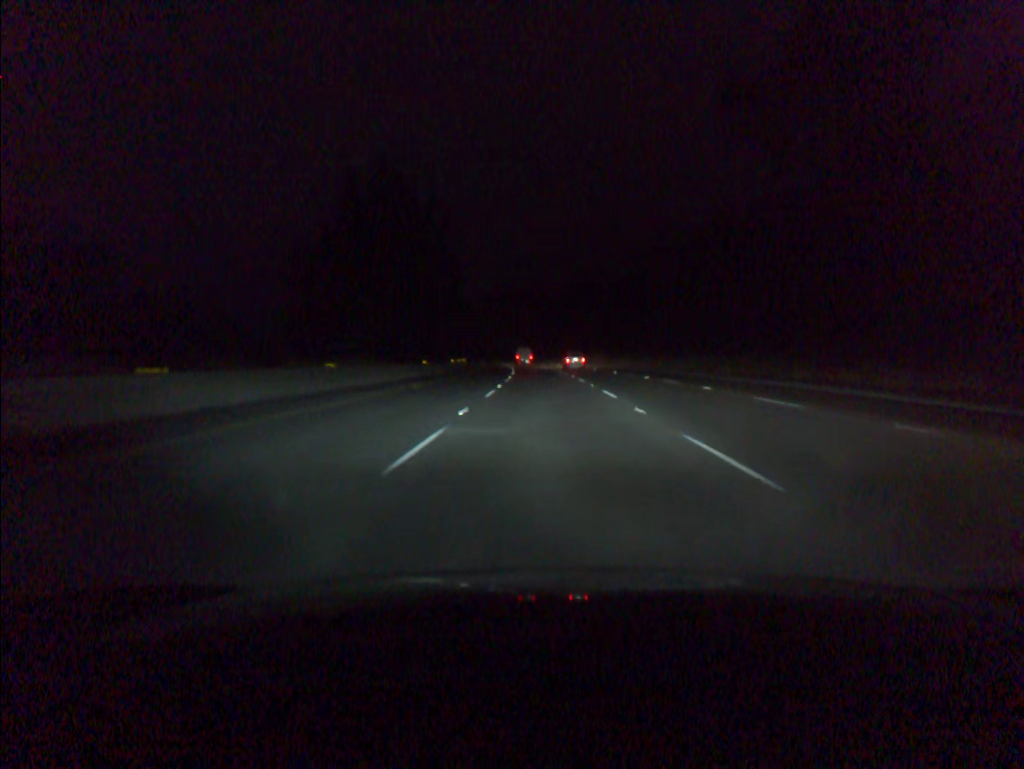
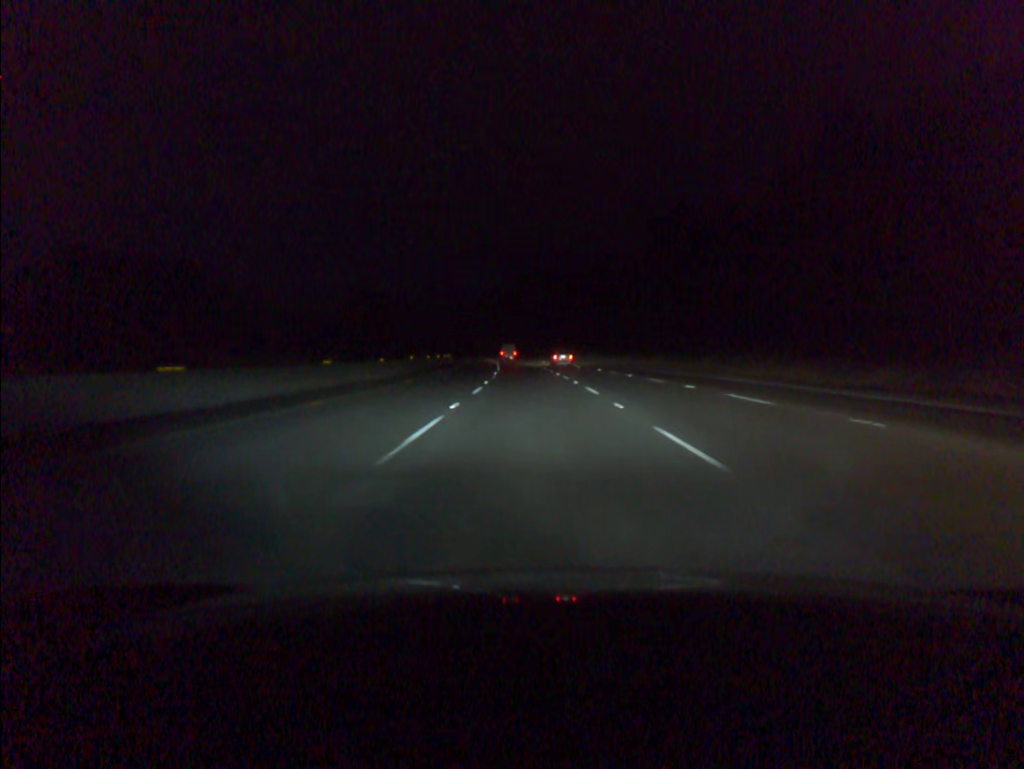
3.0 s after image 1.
(-1.1, +86.4) m; -2°
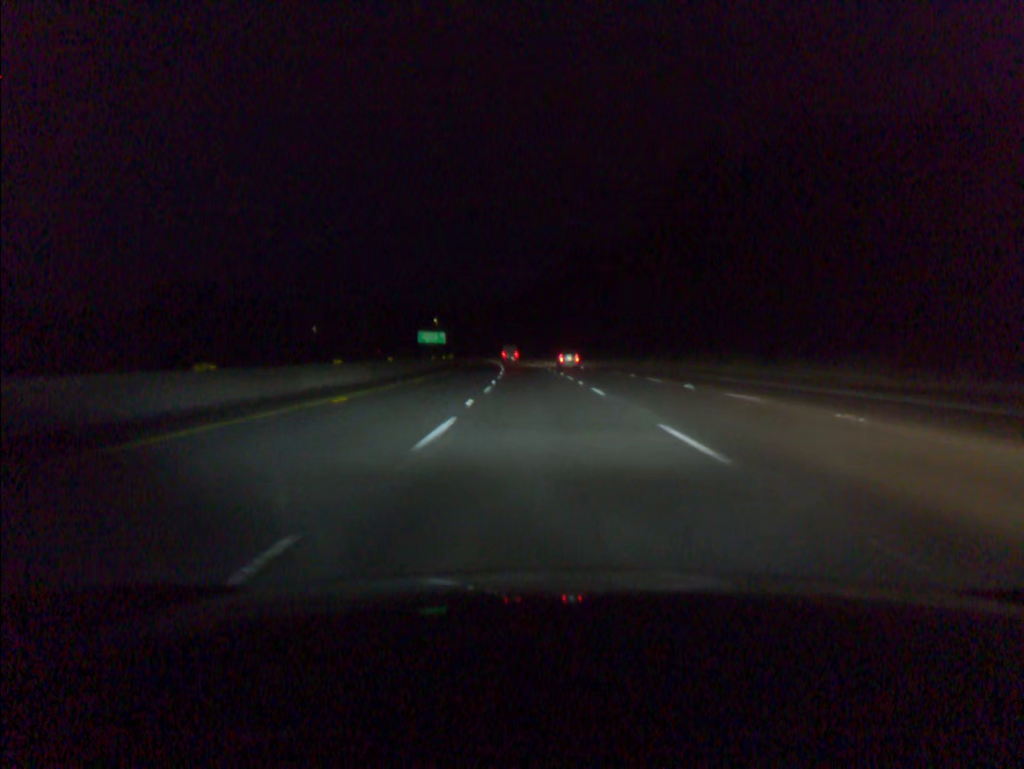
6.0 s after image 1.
(-2.9, +86.4) m; -4°
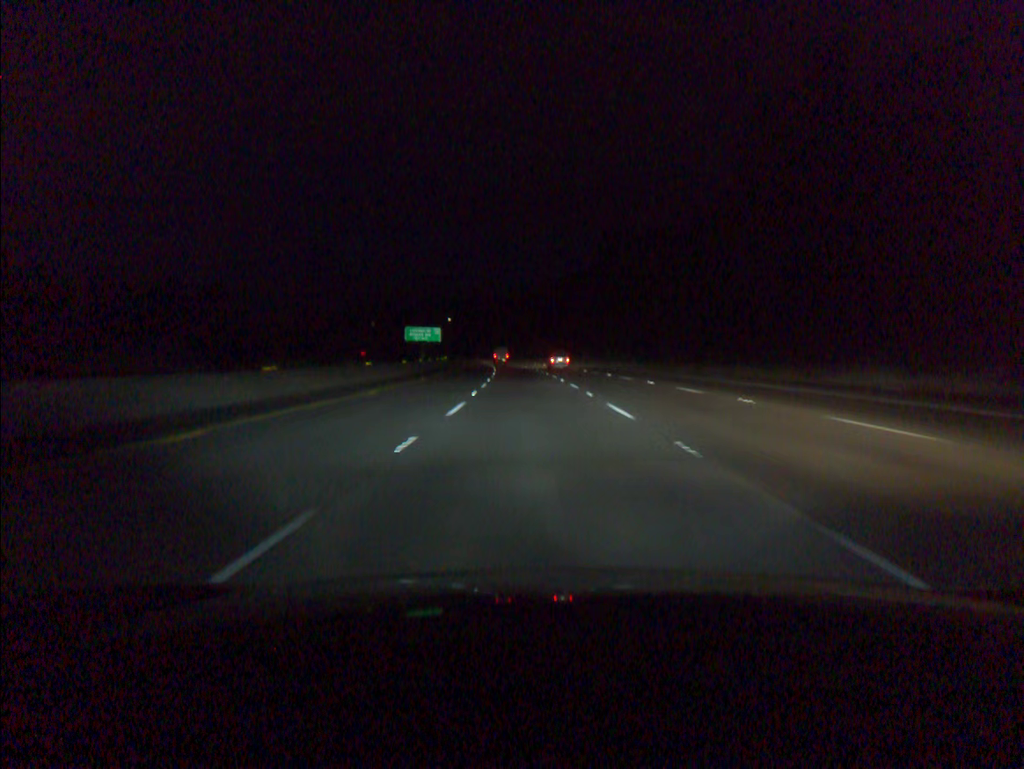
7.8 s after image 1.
(-0.8, +51.9) m; -2°
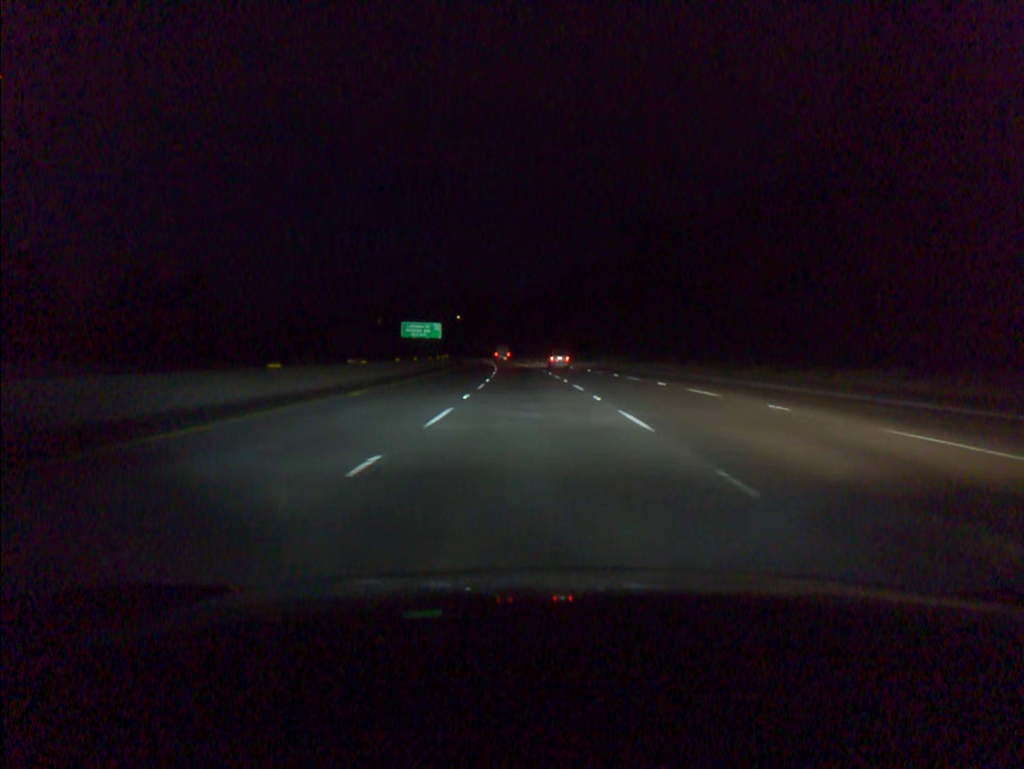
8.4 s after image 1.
(-0.1, +17.3) m; -1°
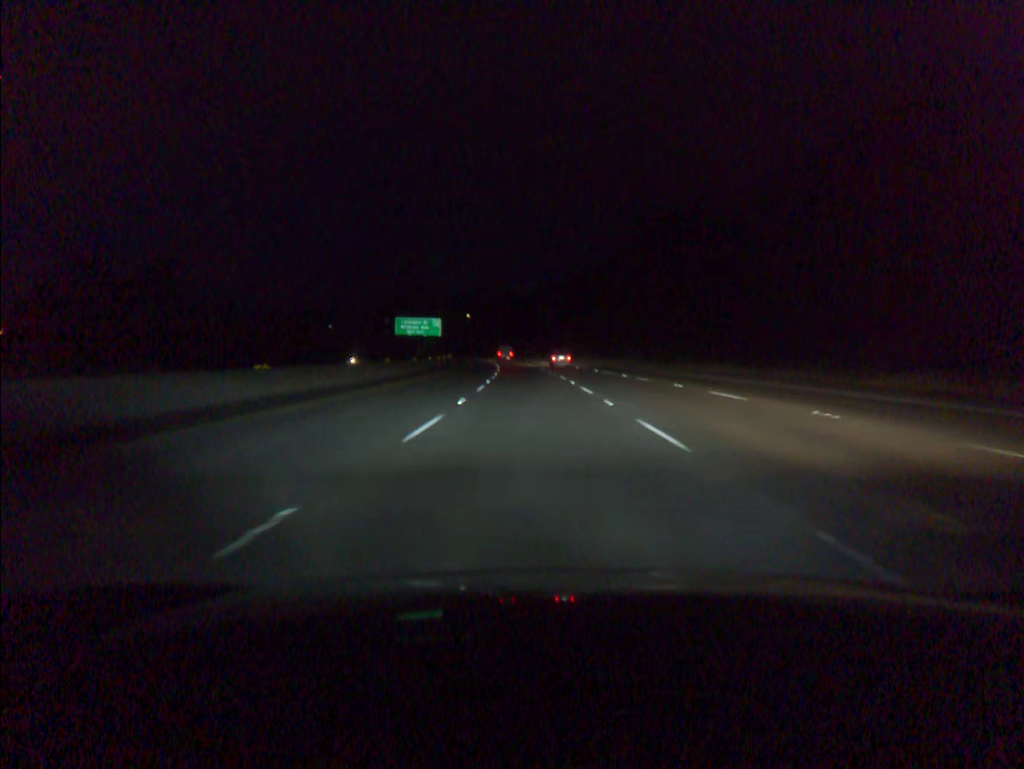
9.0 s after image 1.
(-0.1, +17.3) m; -1°
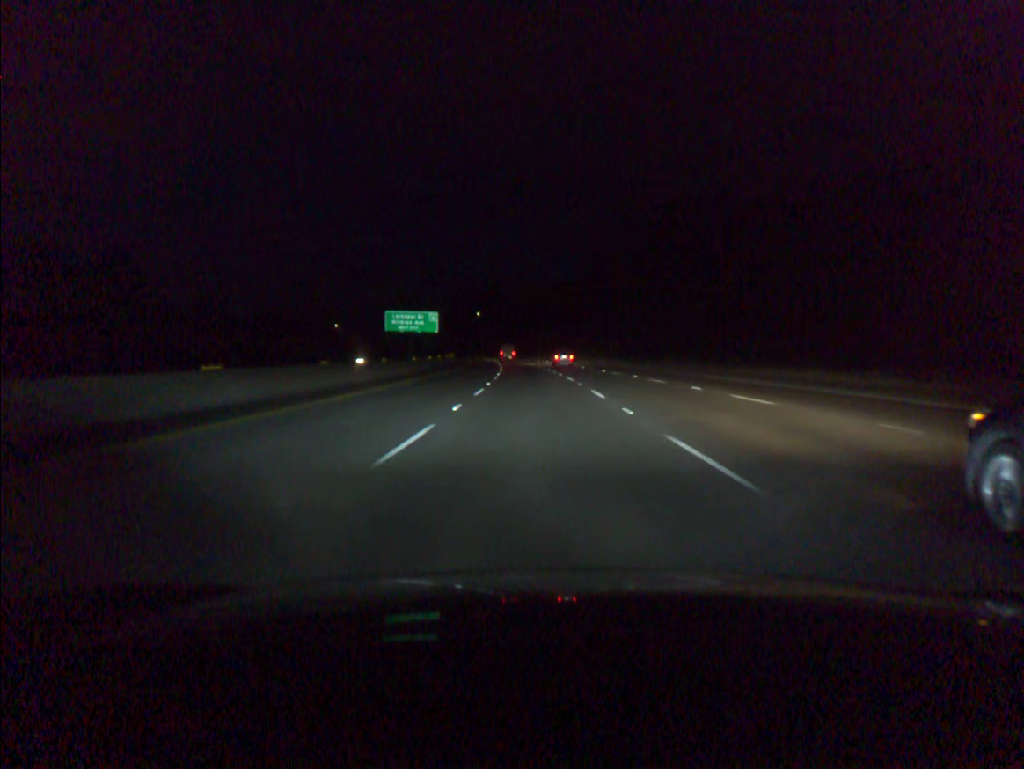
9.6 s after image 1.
(-0.2, +17.3) m; -1°
